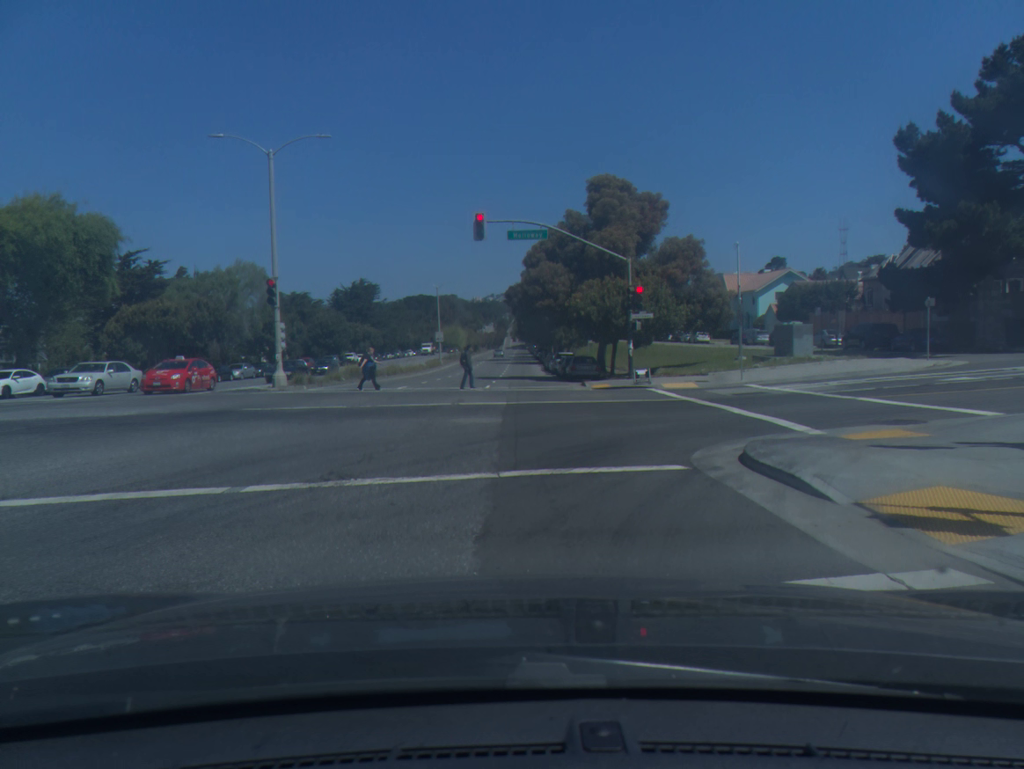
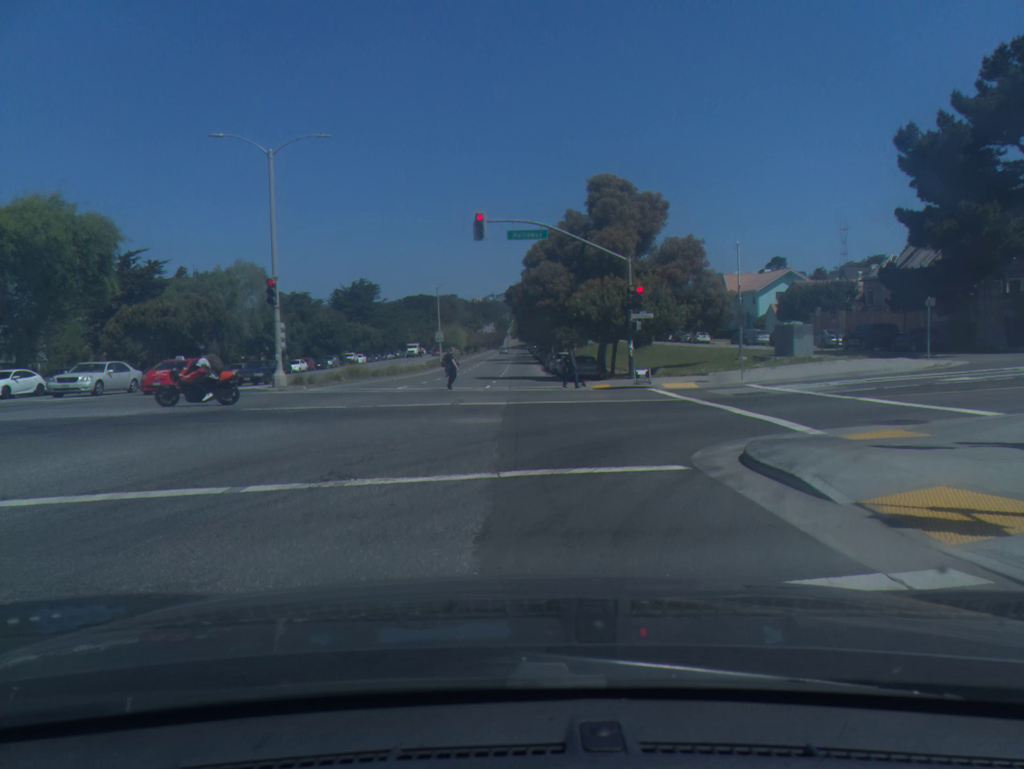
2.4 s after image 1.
(0.0, 0.0) m; 0°
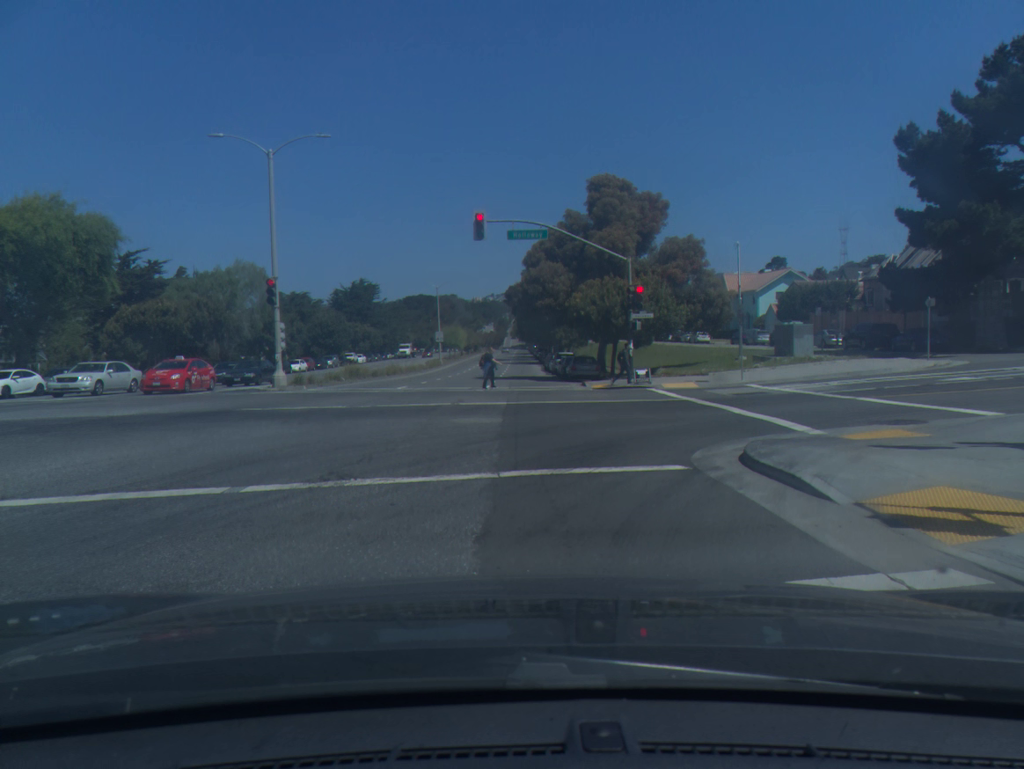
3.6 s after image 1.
(0.0, 0.0) m; 0°
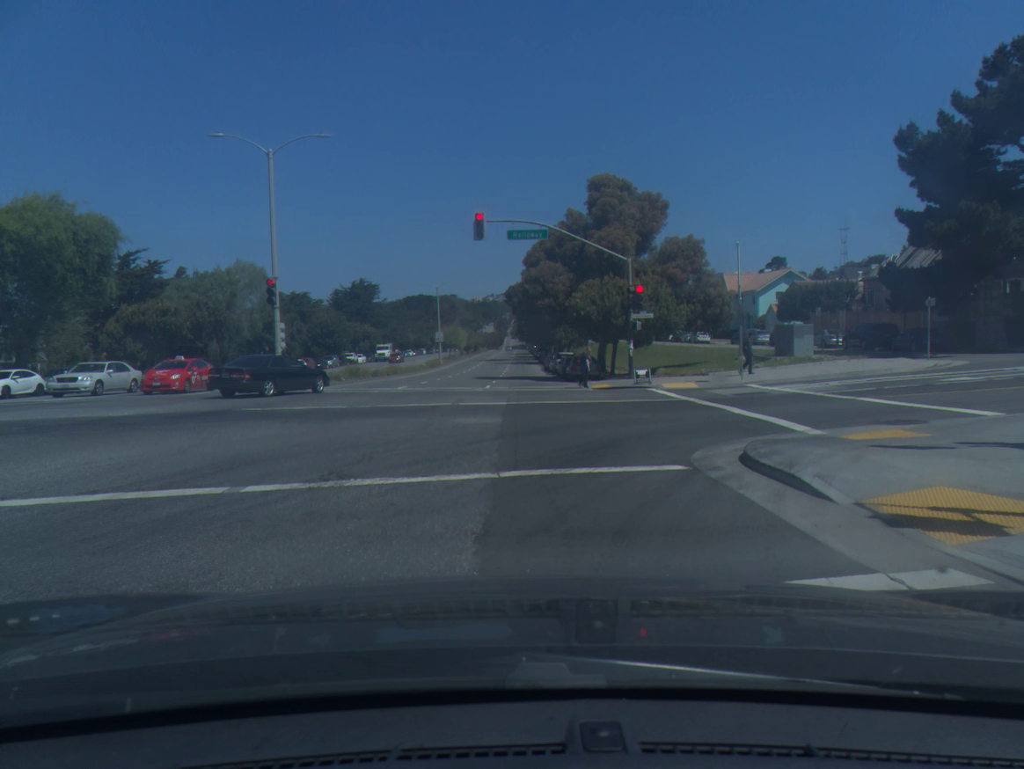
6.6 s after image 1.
(0.0, 0.0) m; 0°
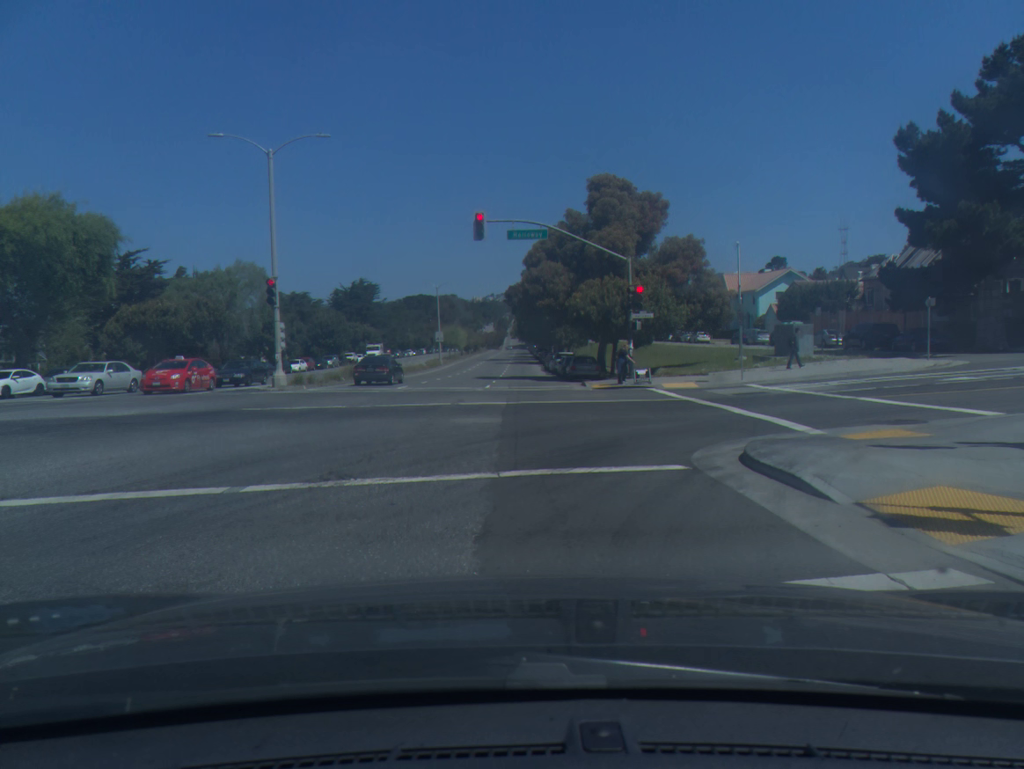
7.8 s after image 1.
(0.0, 0.0) m; 0°
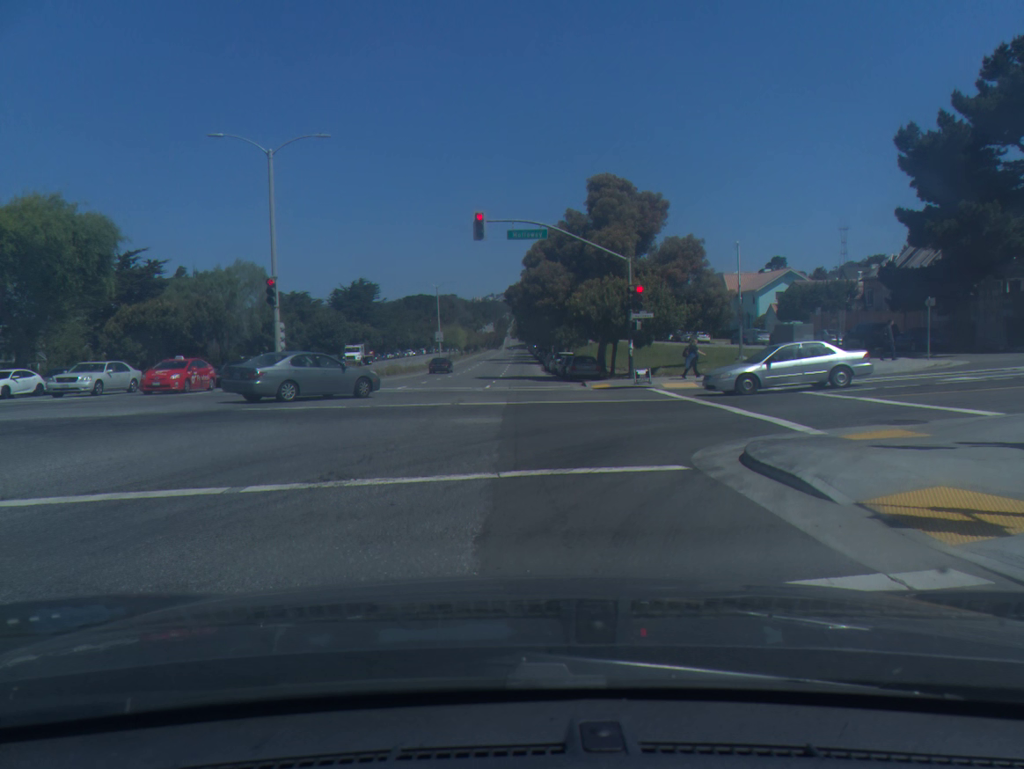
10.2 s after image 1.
(0.0, 0.0) m; 0°
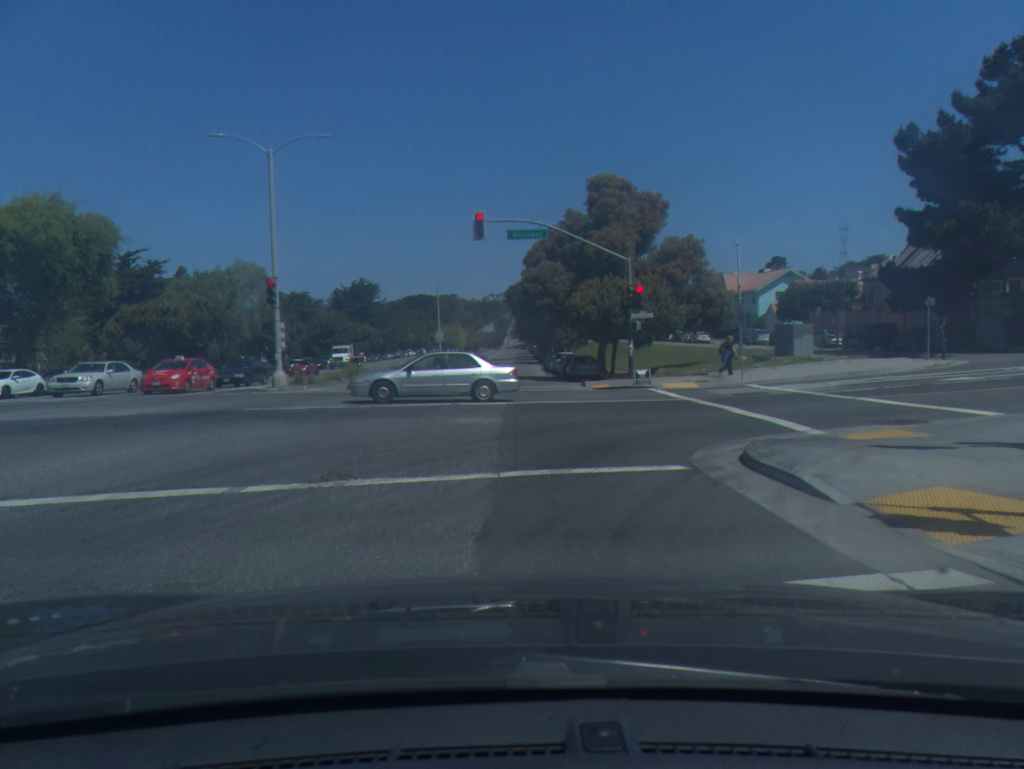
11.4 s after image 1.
(0.0, 0.0) m; 0°
